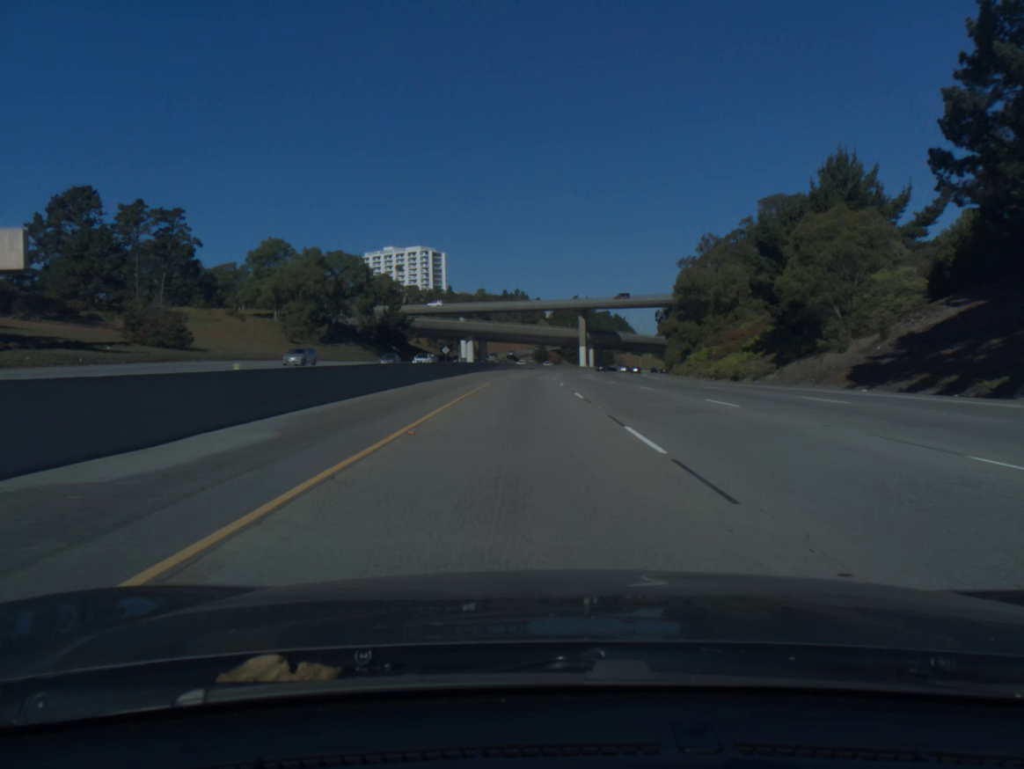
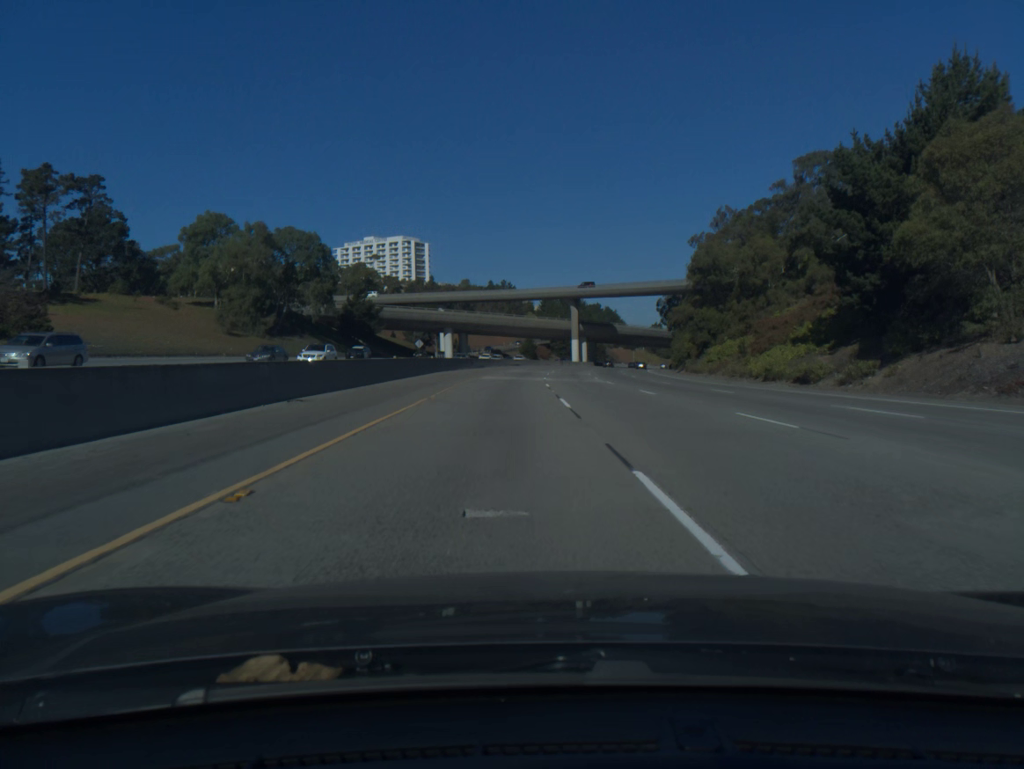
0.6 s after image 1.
(+0.1, +20.1) m; +1°
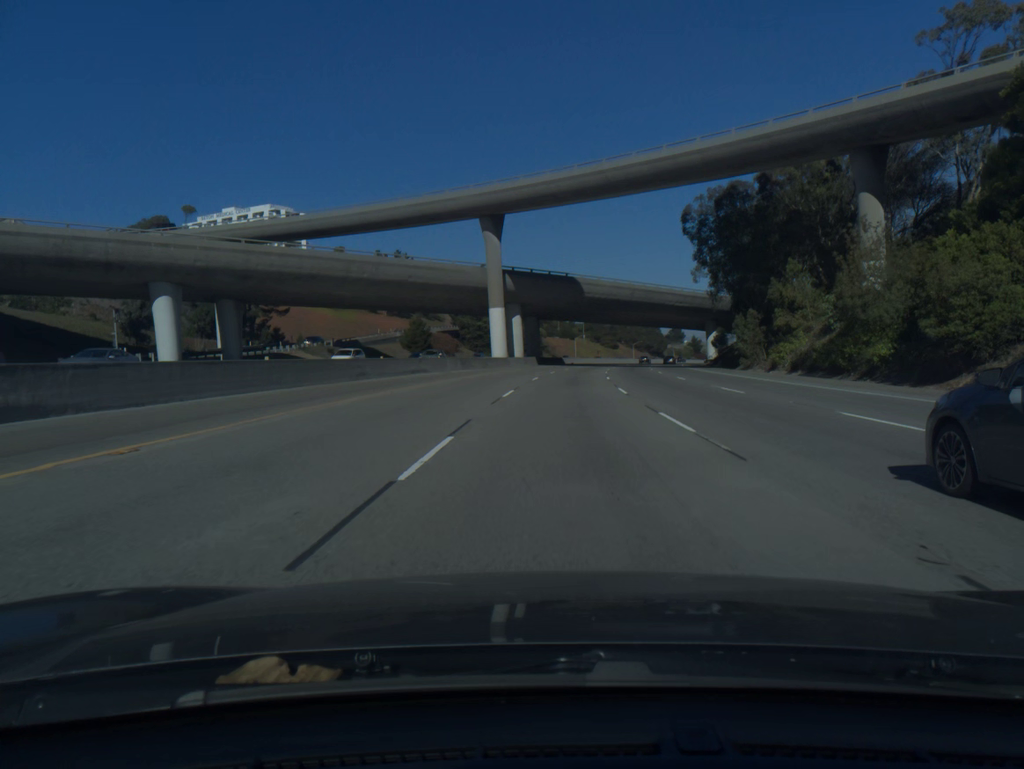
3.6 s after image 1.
(+4.1, +99.1) m; +5°
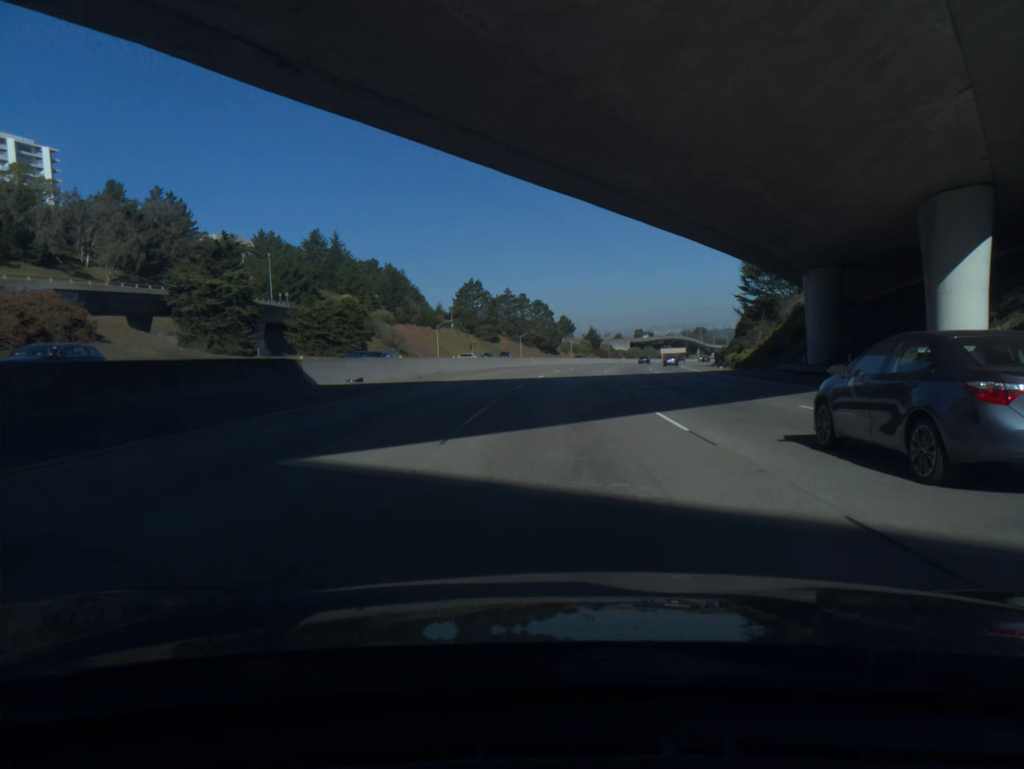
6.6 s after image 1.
(+7.3, +96.4) m; +9°
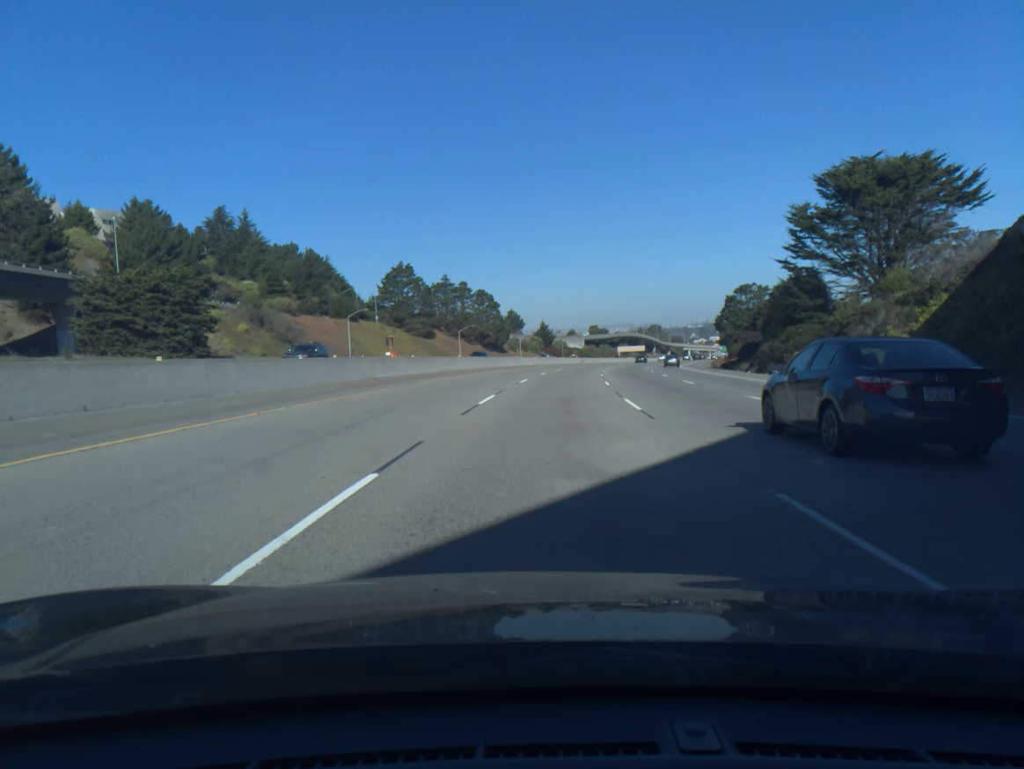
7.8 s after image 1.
(+1.2, +38.0) m; +4°
